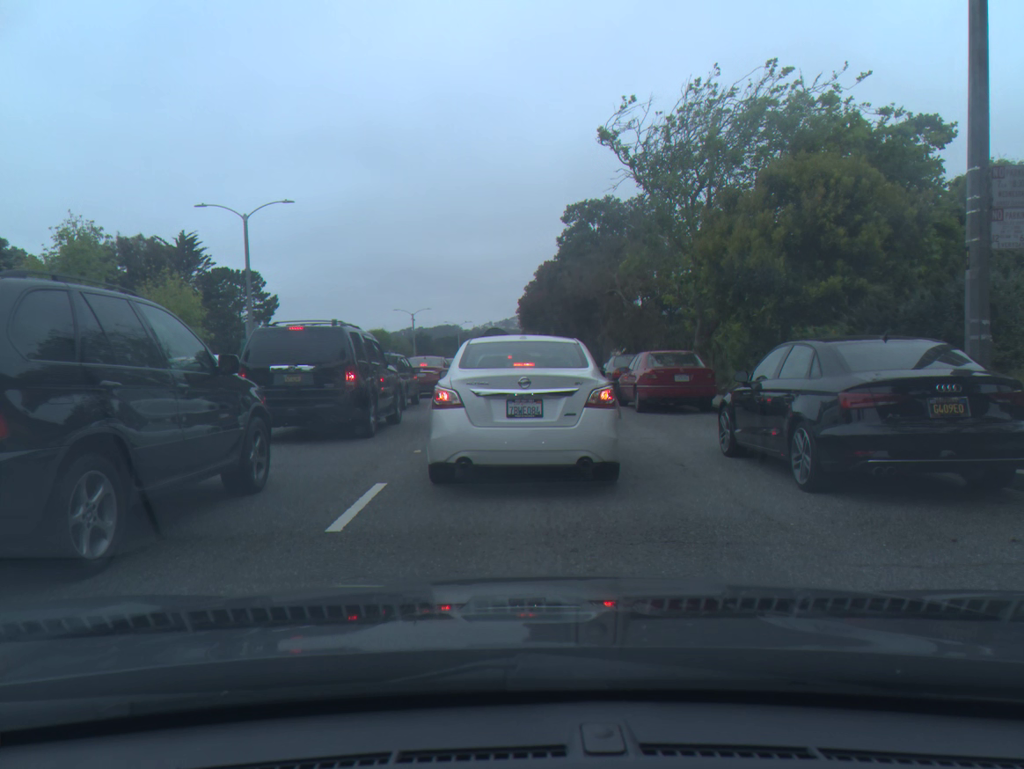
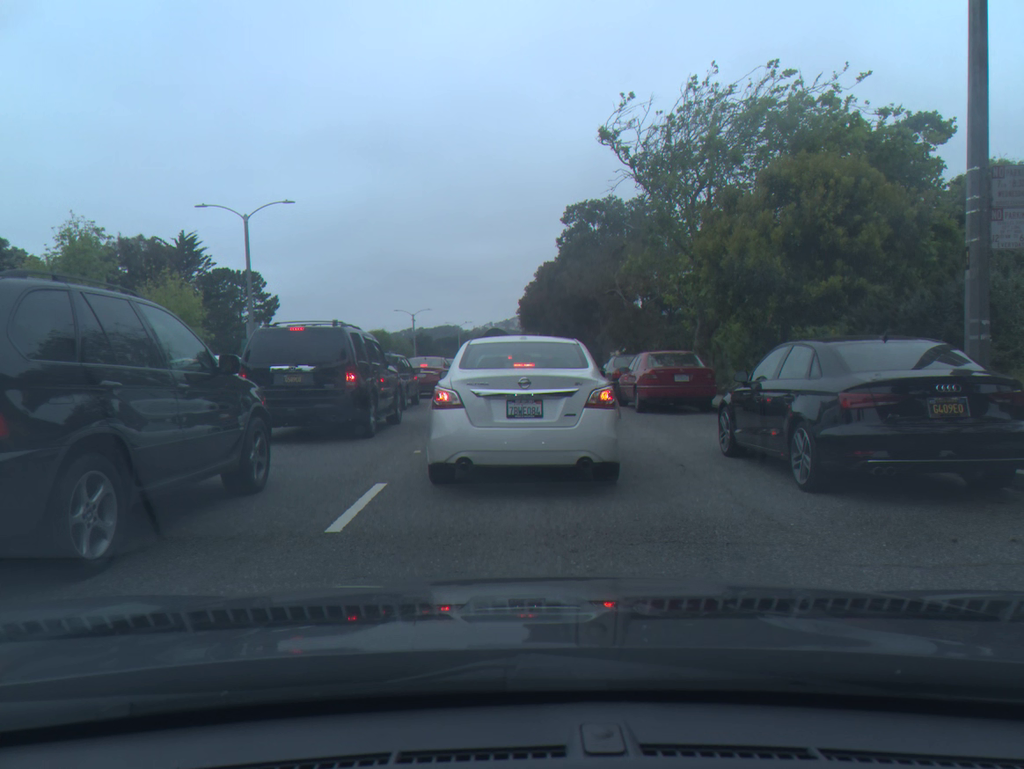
(0.0, 0.0) m; 0°
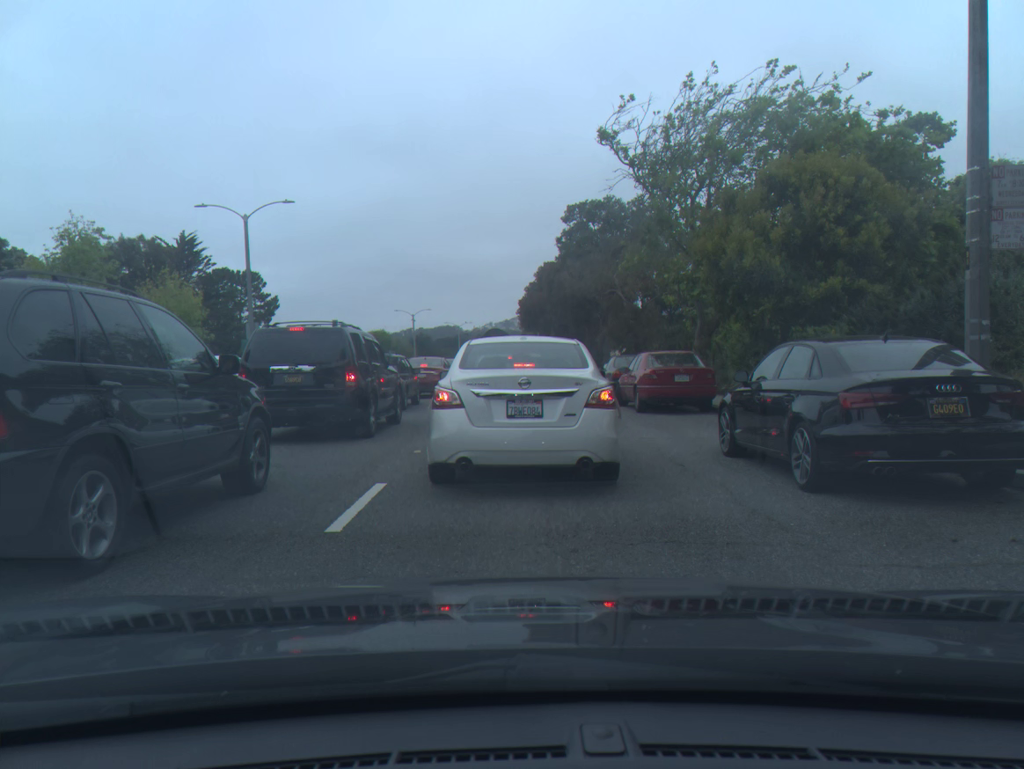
(0.0, 0.0) m; 0°
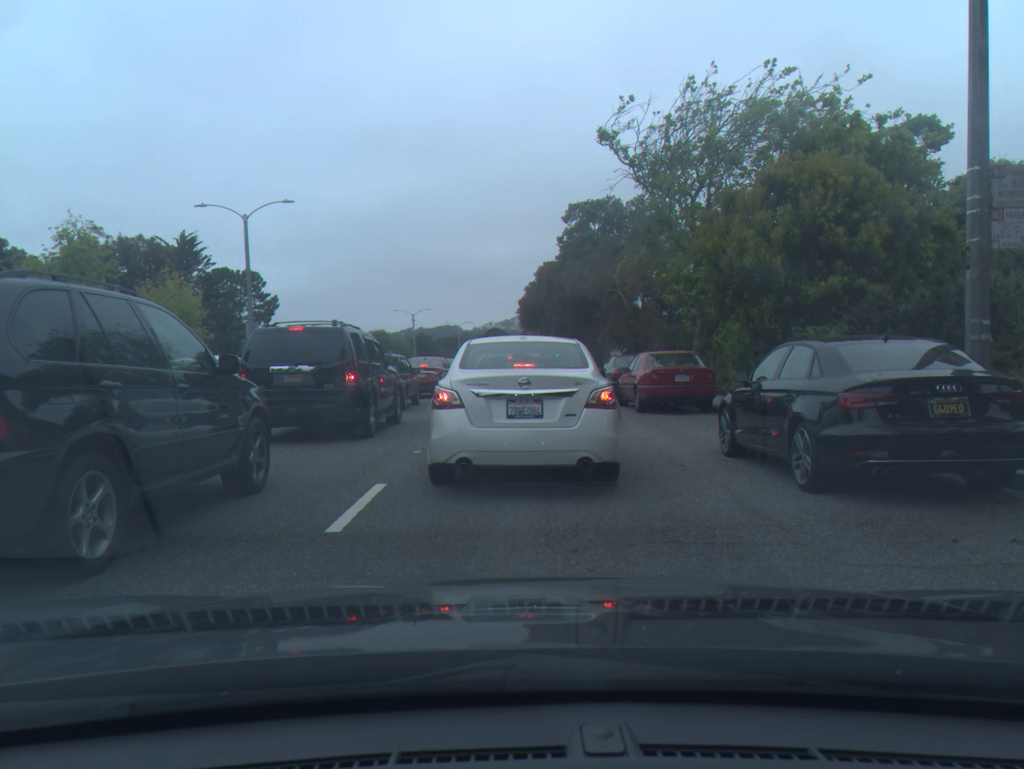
(0.0, 0.0) m; 0°
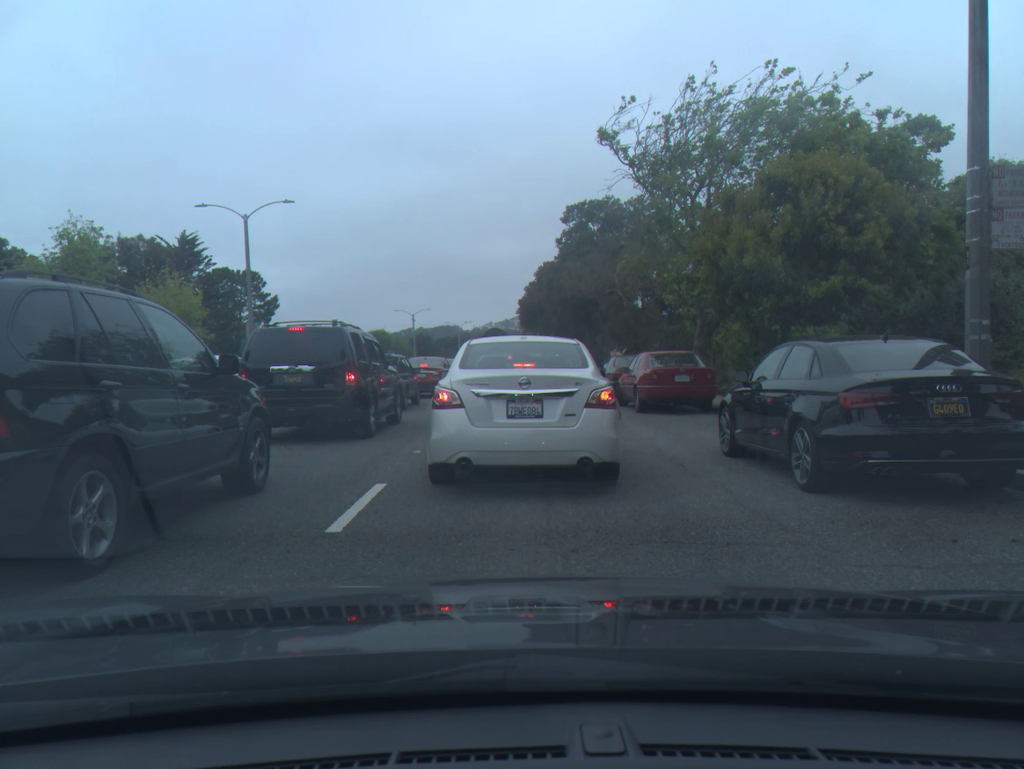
(0.0, 0.0) m; 0°
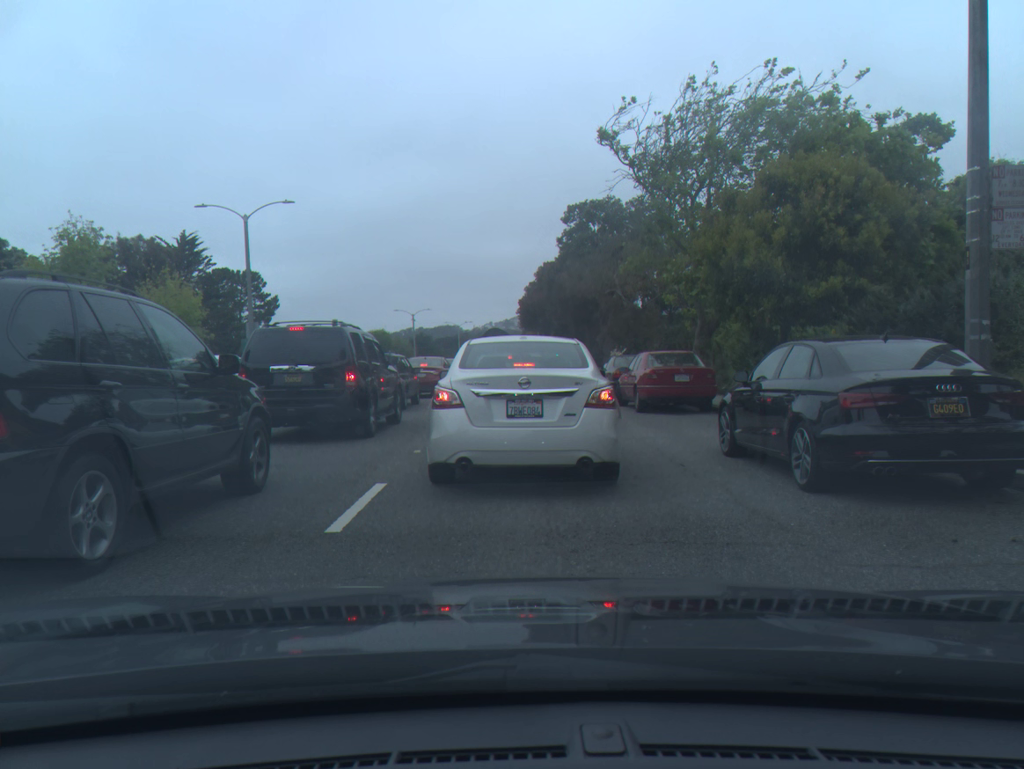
(0.0, 0.0) m; 0°
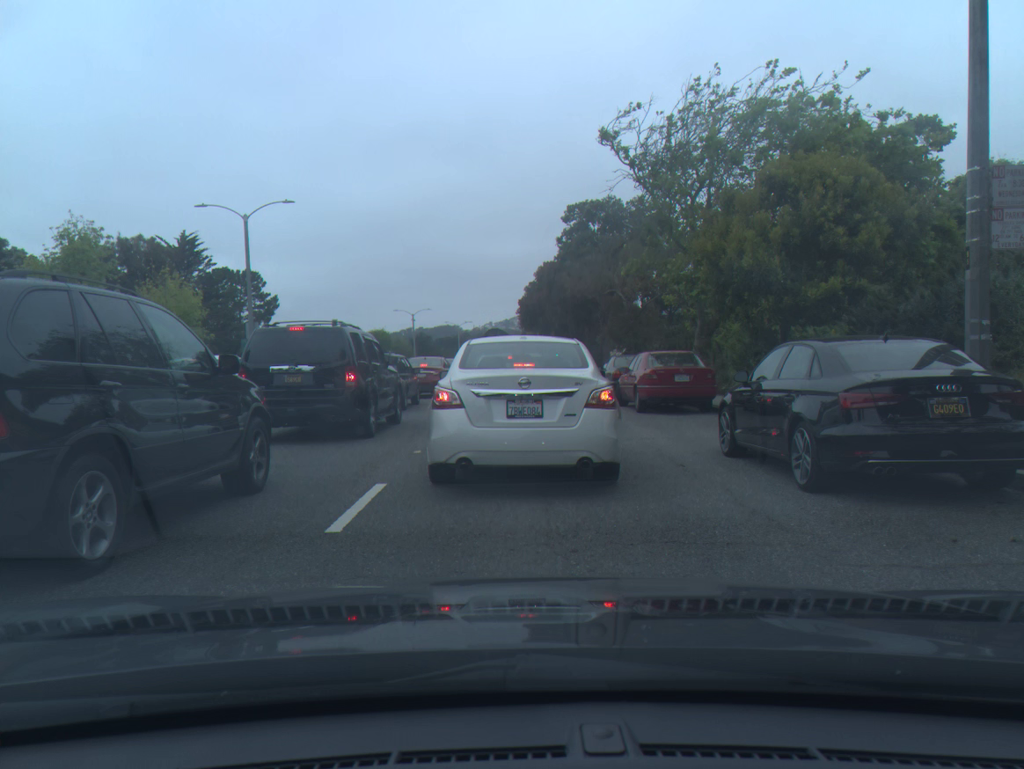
(0.0, 0.0) m; 0°
